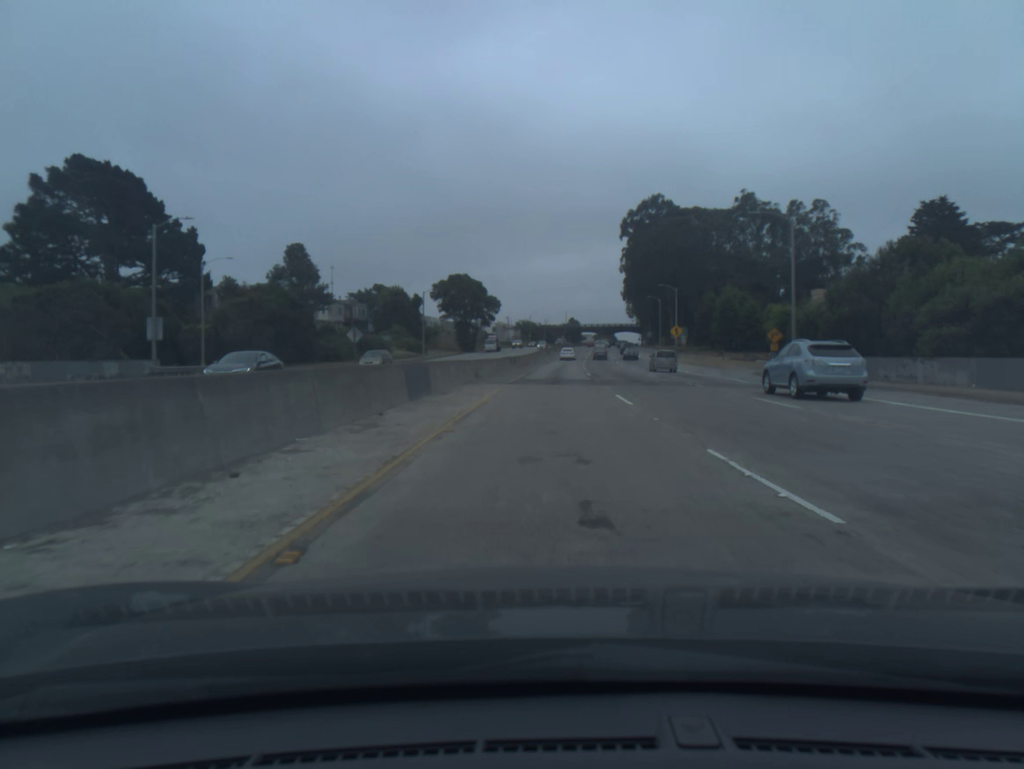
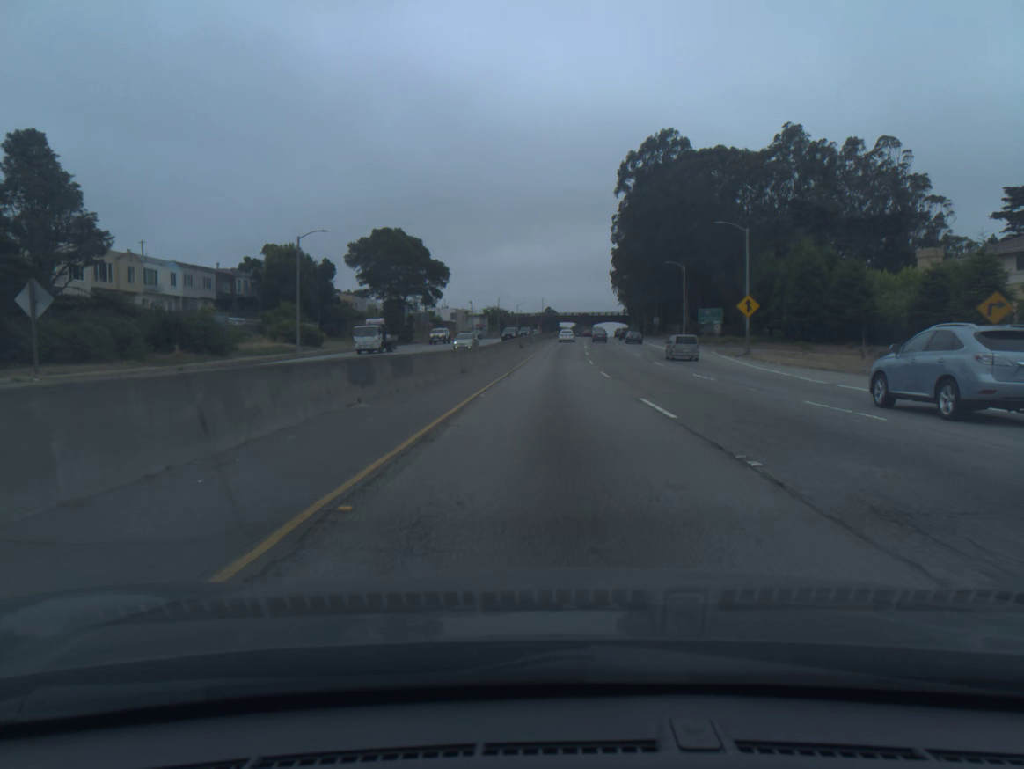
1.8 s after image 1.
(+0.7, +44.7) m; +2°
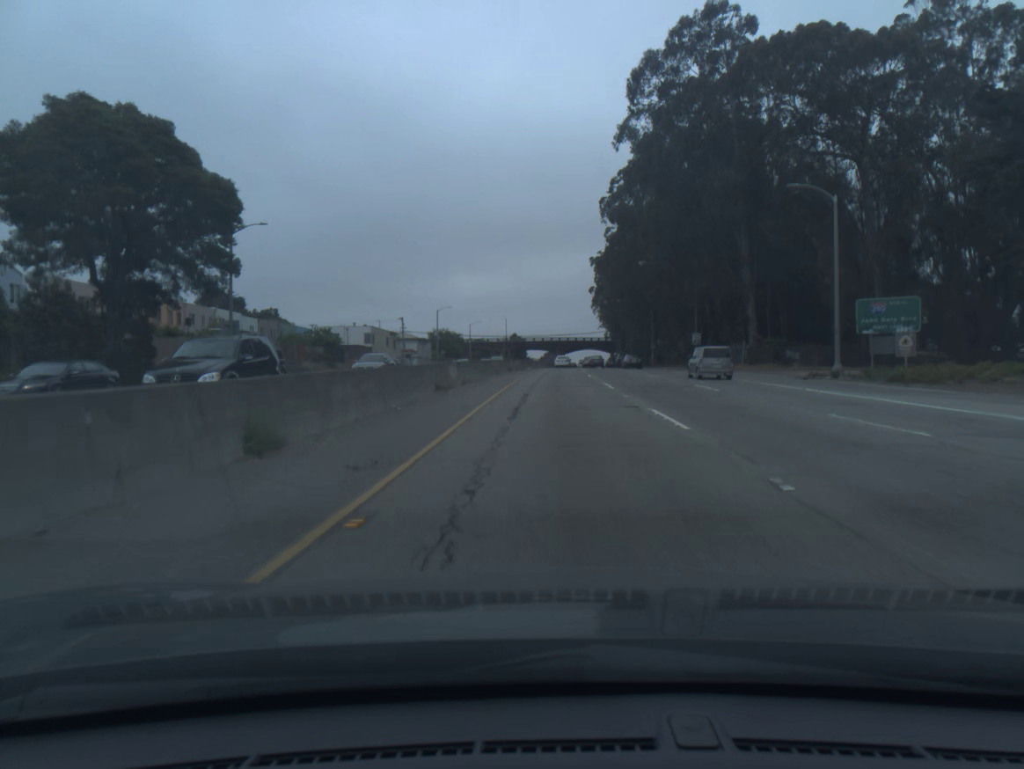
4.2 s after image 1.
(+1.2, +59.3) m; +2°
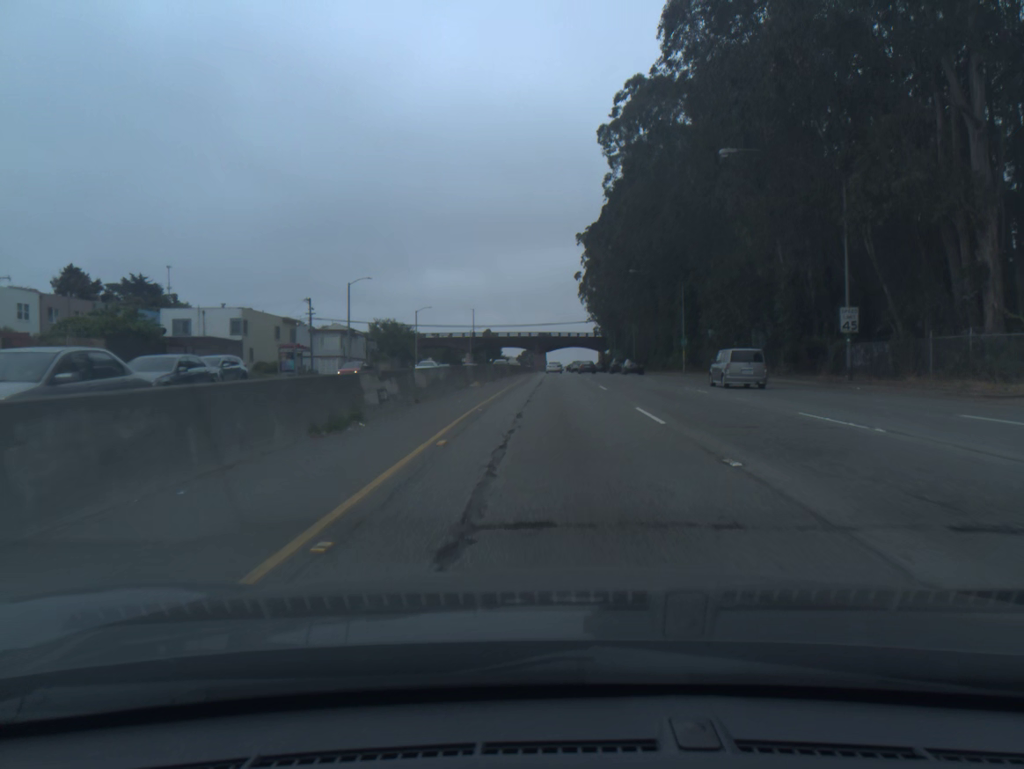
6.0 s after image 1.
(+0.7, +43.3) m; +2°
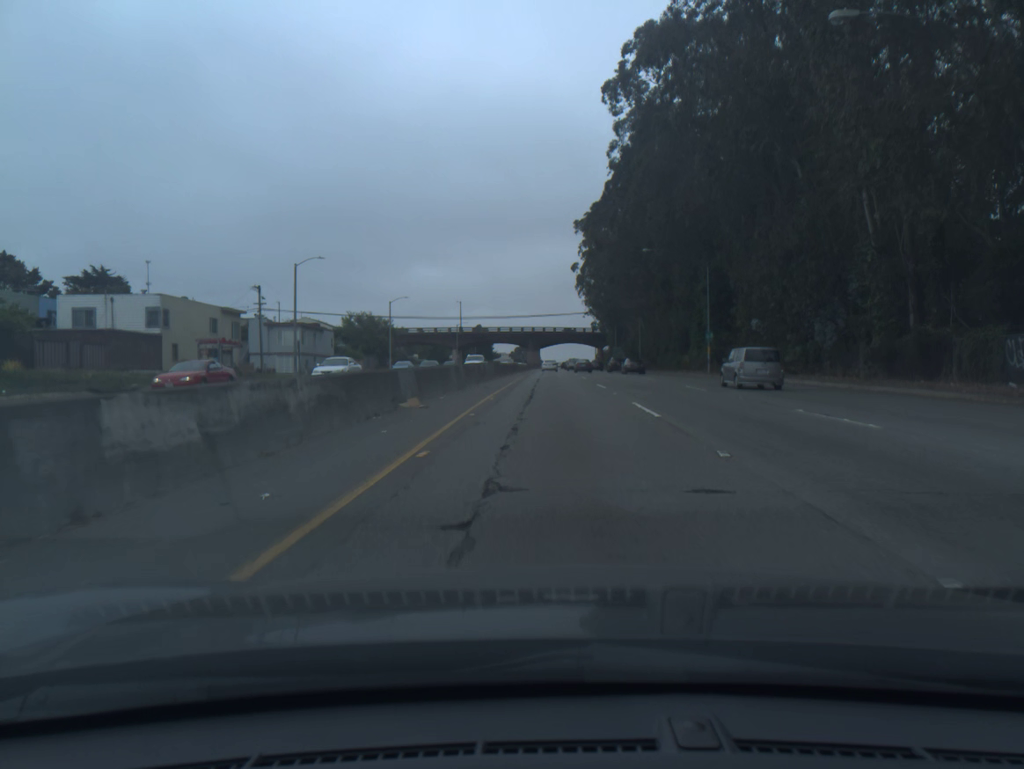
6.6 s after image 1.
(+0.1, +14.2) m; 0°
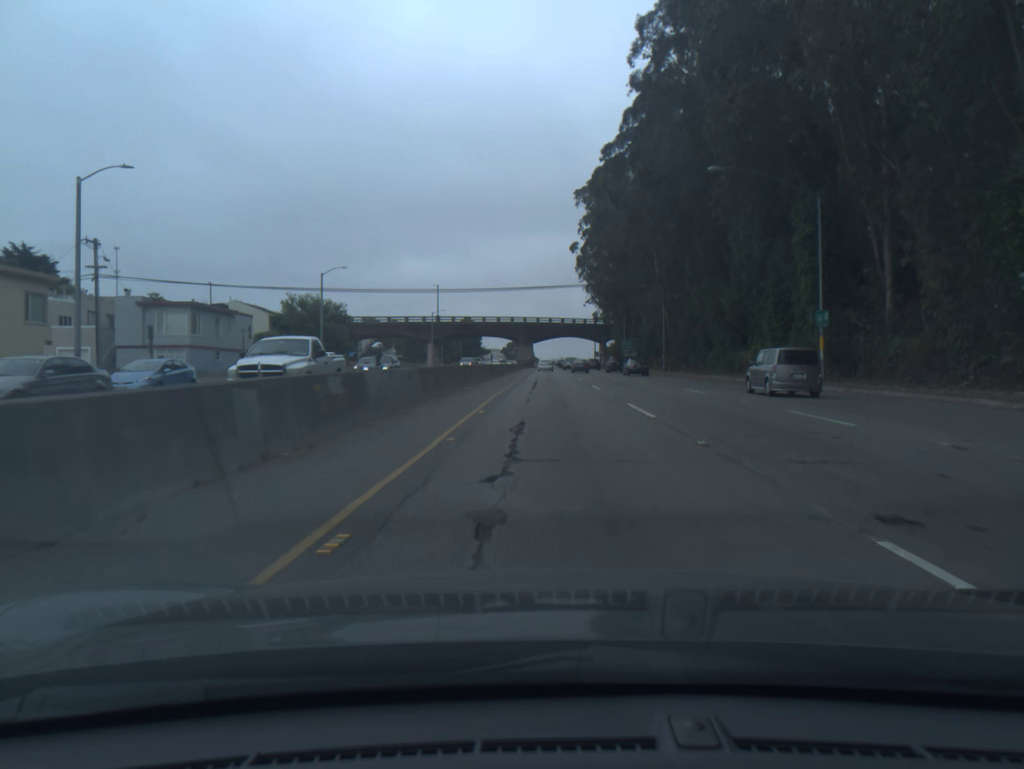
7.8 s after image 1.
(+0.1, +28.2) m; 0°
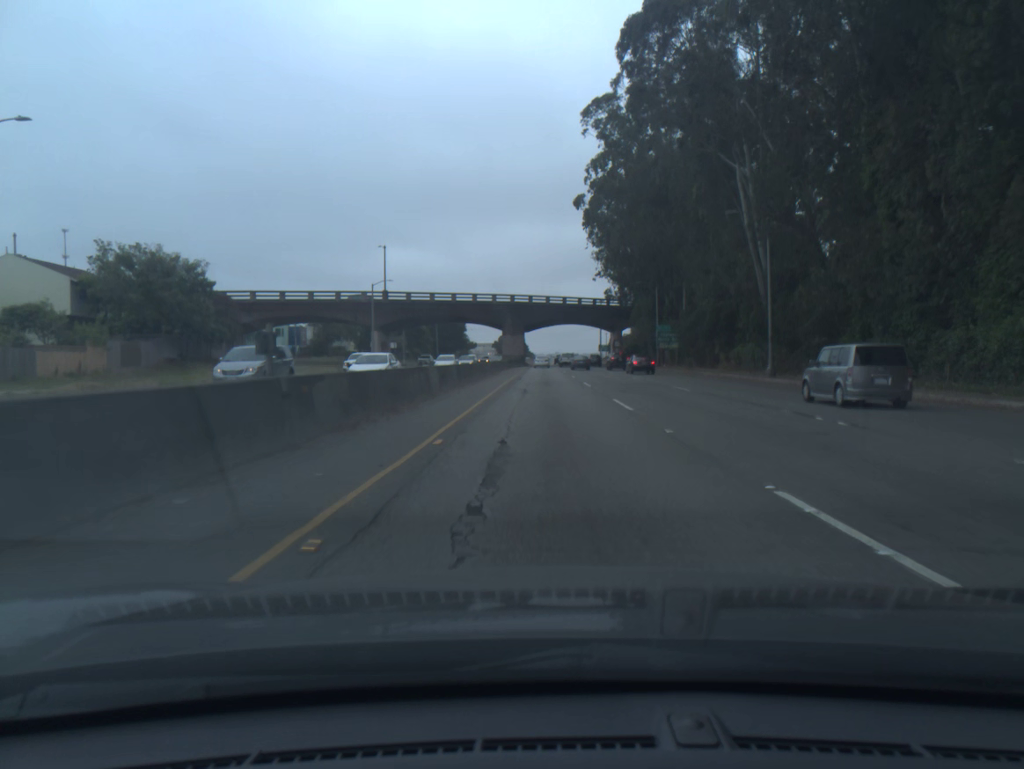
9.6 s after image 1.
(+0.2, +42.3) m; 0°
